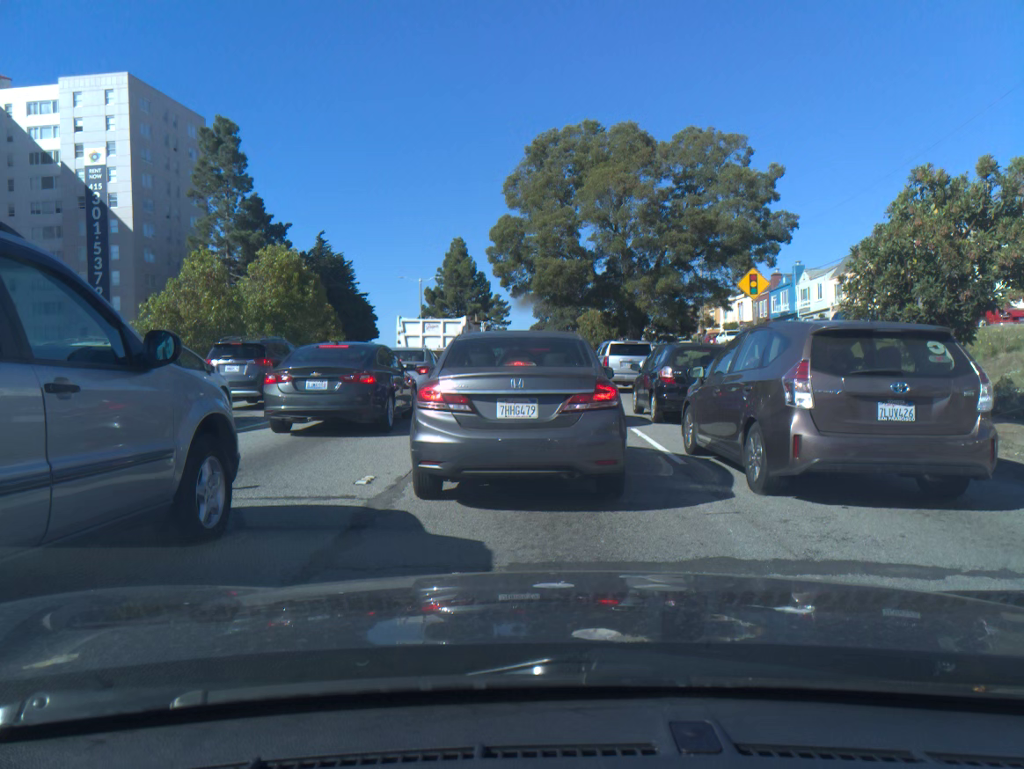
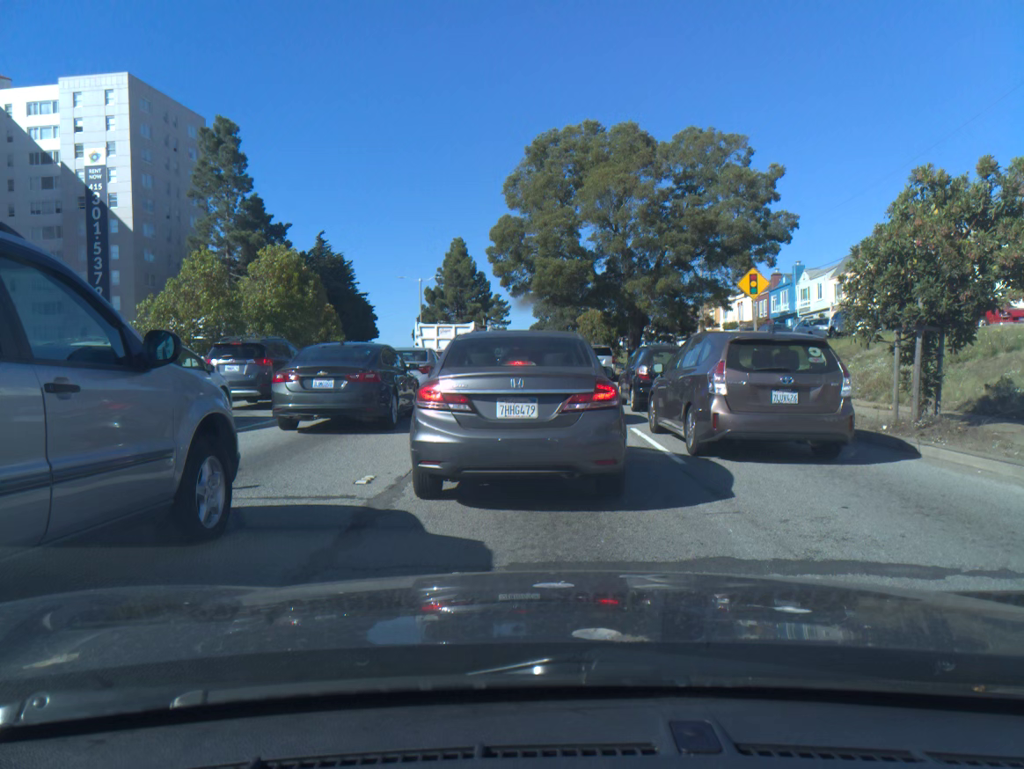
(0.0, 0.0) m; 0°
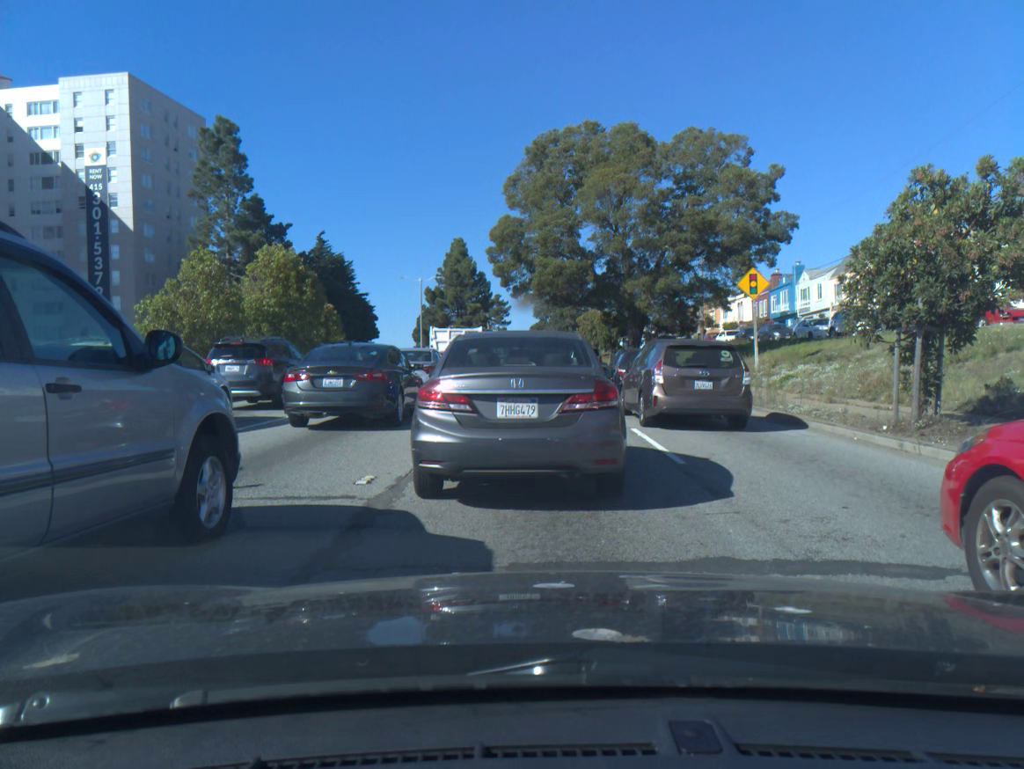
(0.0, 0.0) m; 0°
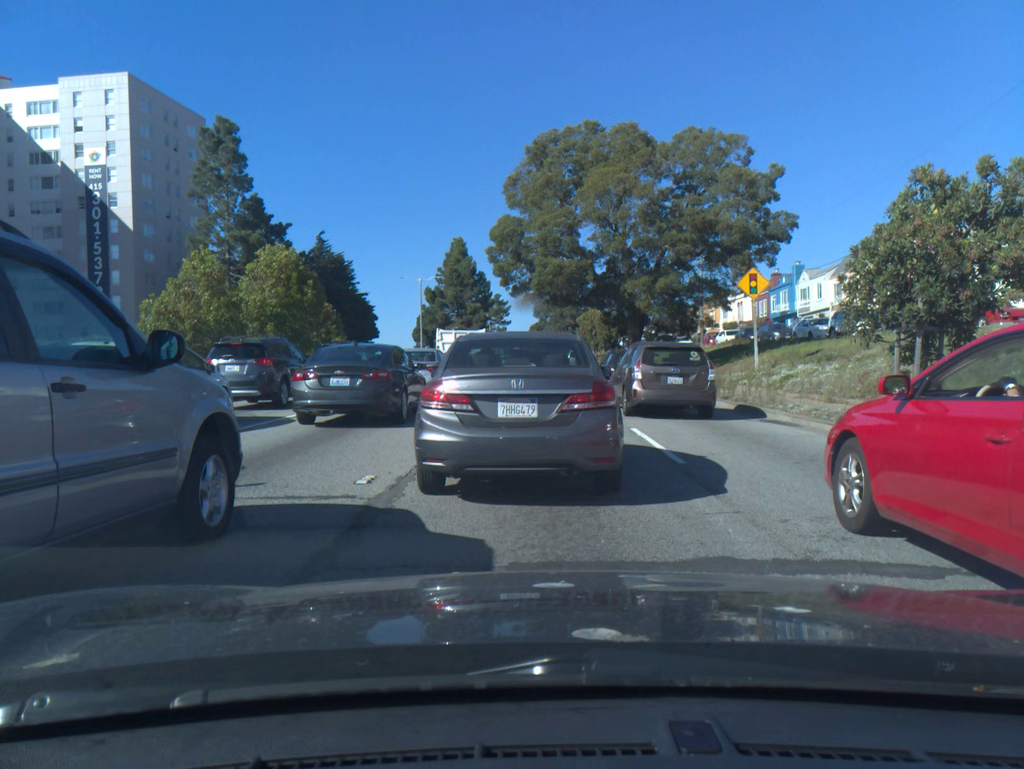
(0.0, 0.0) m; 0°
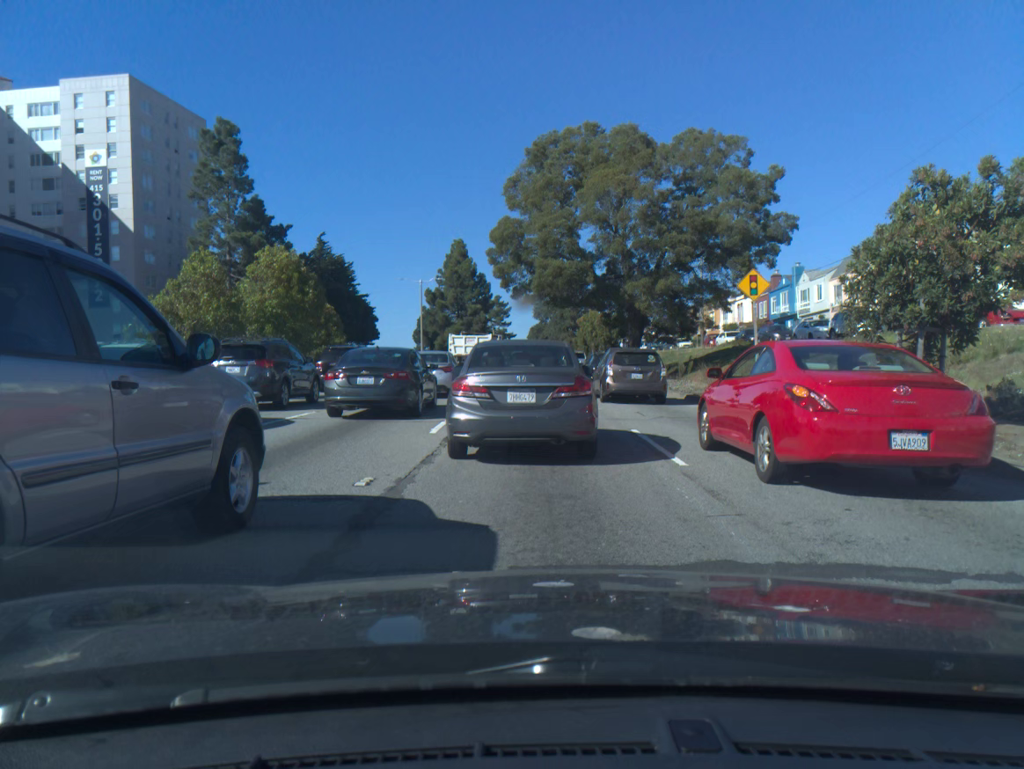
(0.0, +0.1) m; 0°
